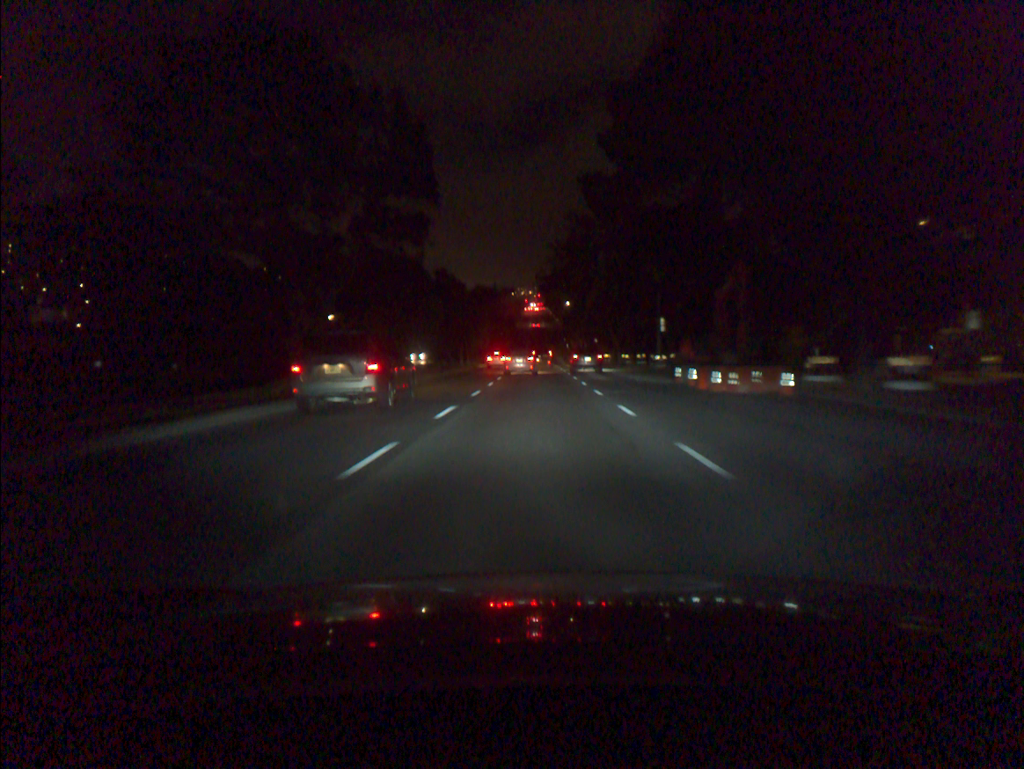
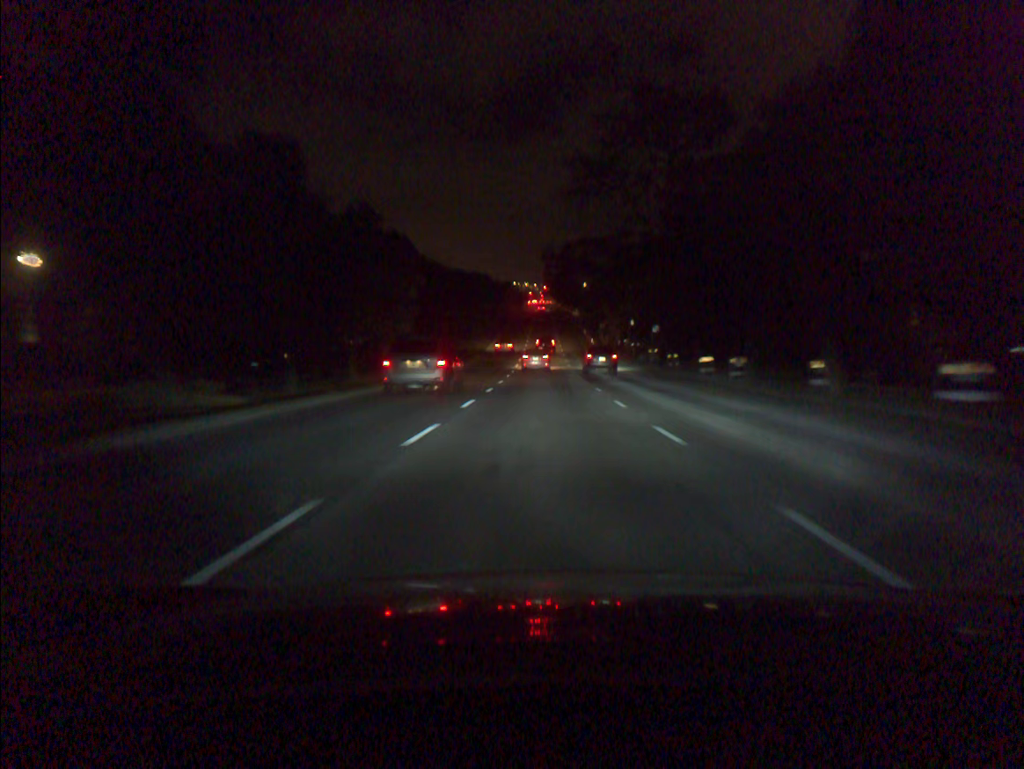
(-0.2, +55.3) m; 0°
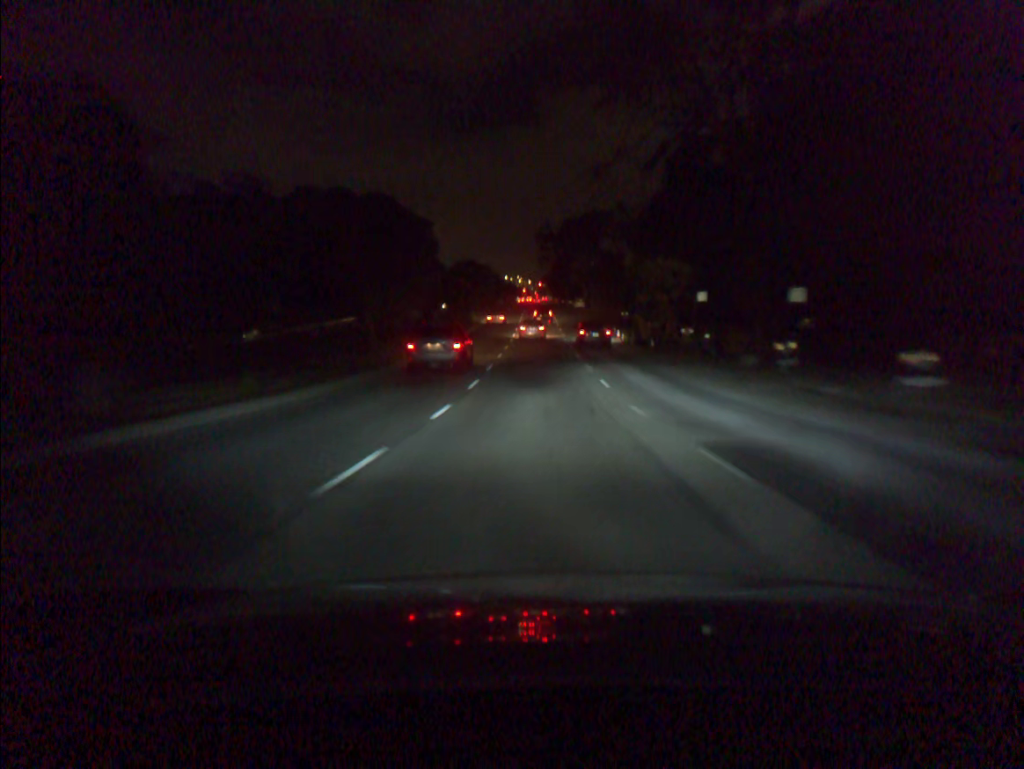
(+0.1, +33.2) m; 0°
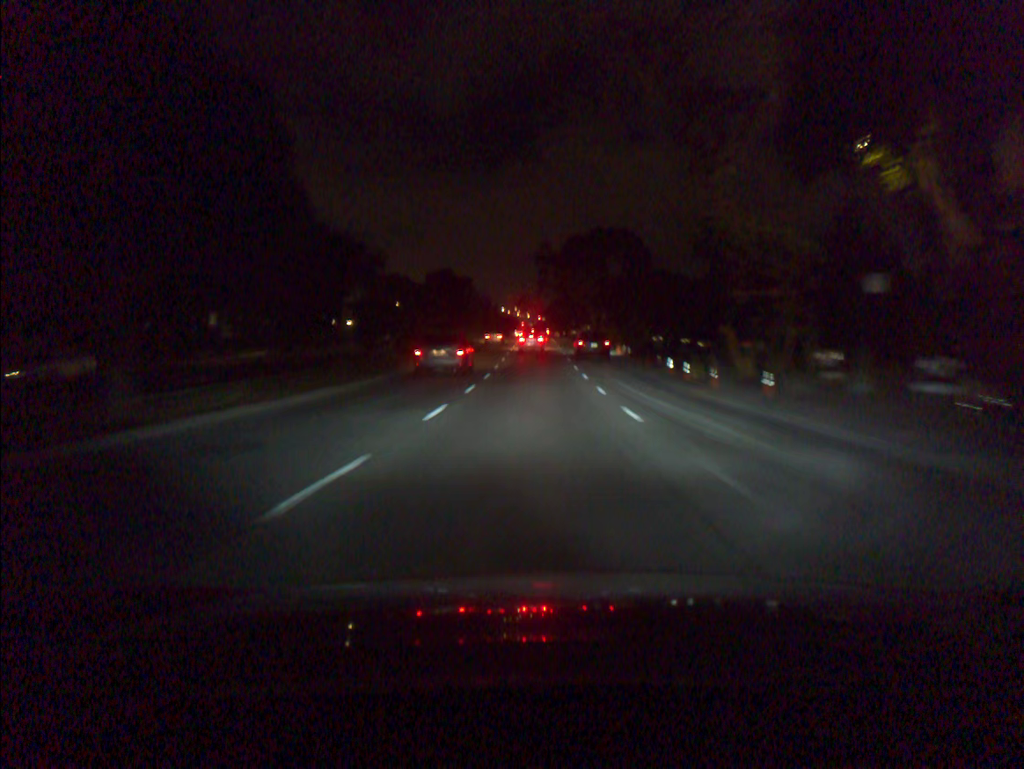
(0.0, +22.0) m; 0°
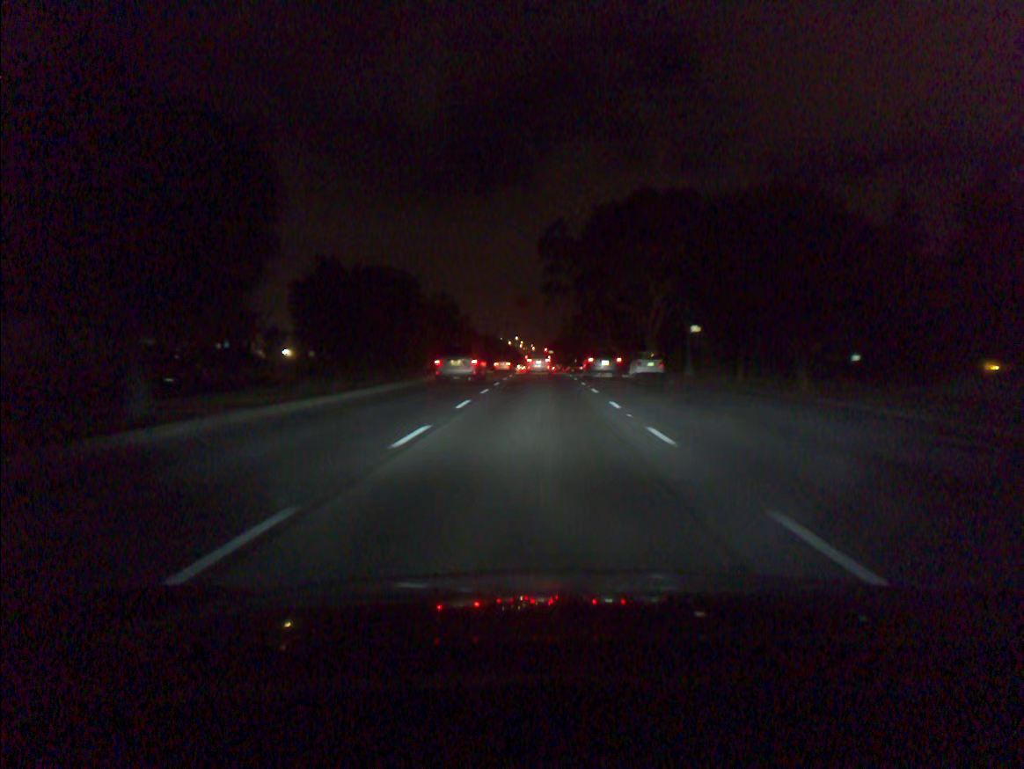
(-0.1, +53.3) m; 0°
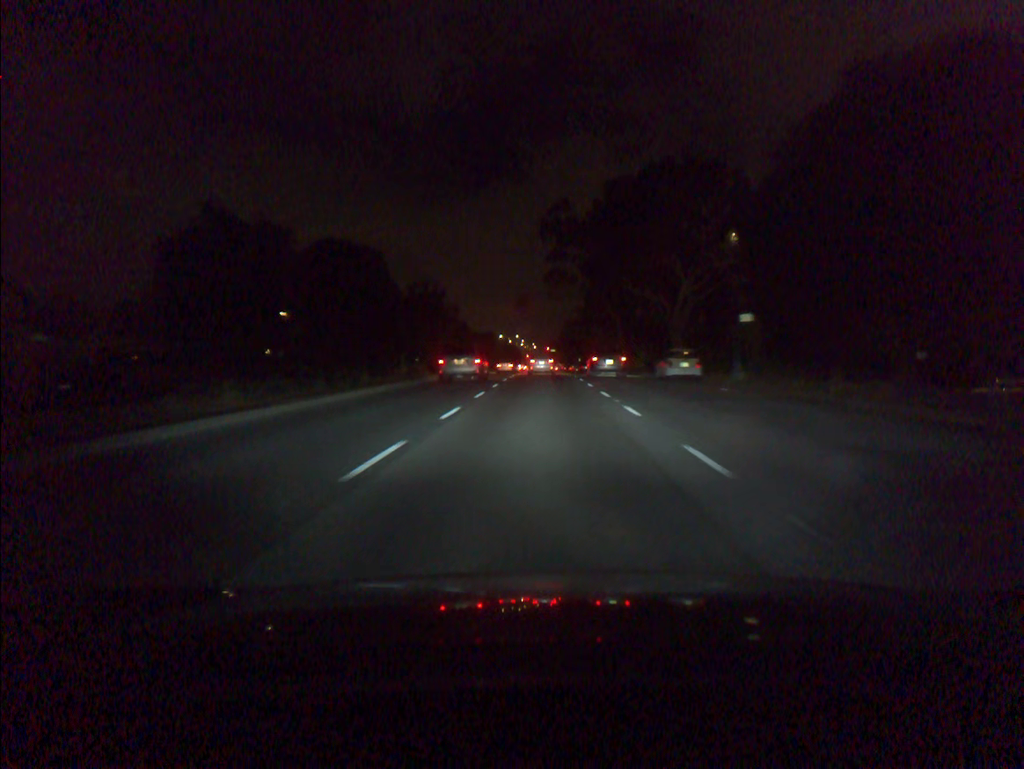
(0.0, +10.2) m; 0°
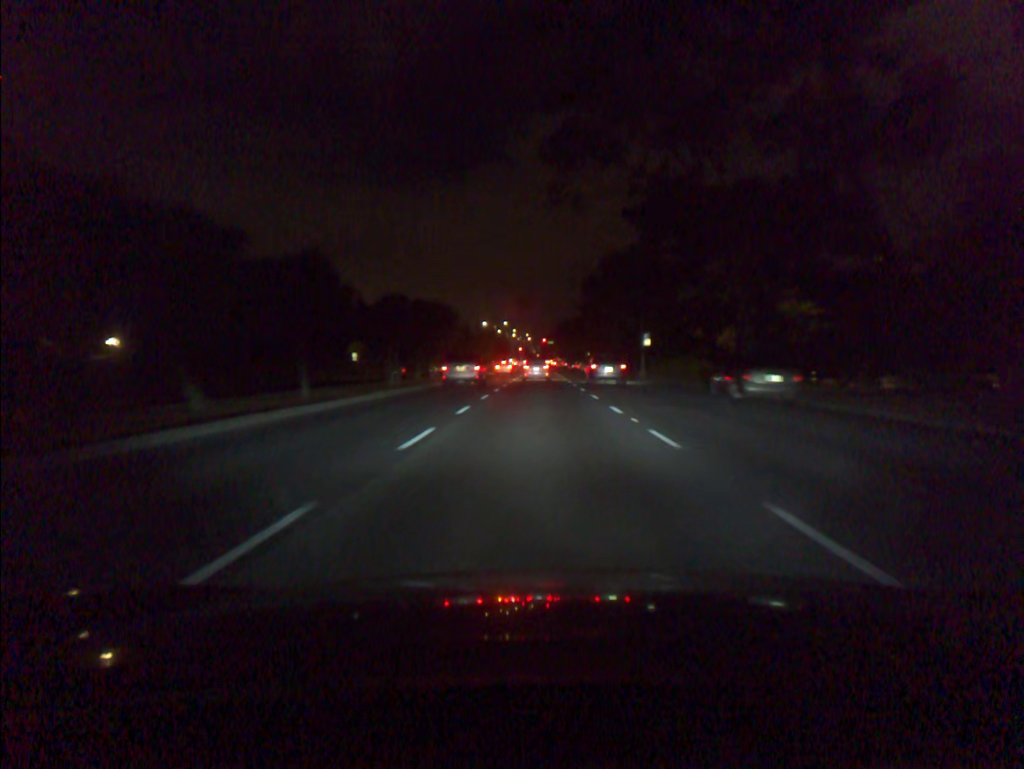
(+0.2, +47.4) m; 0°
